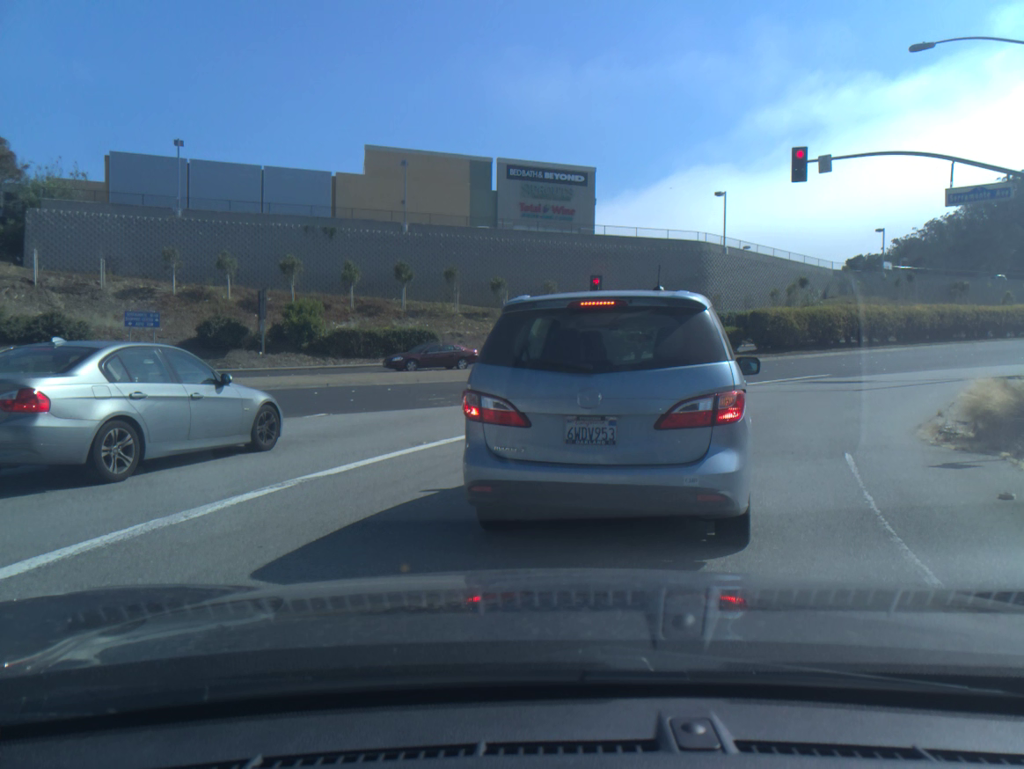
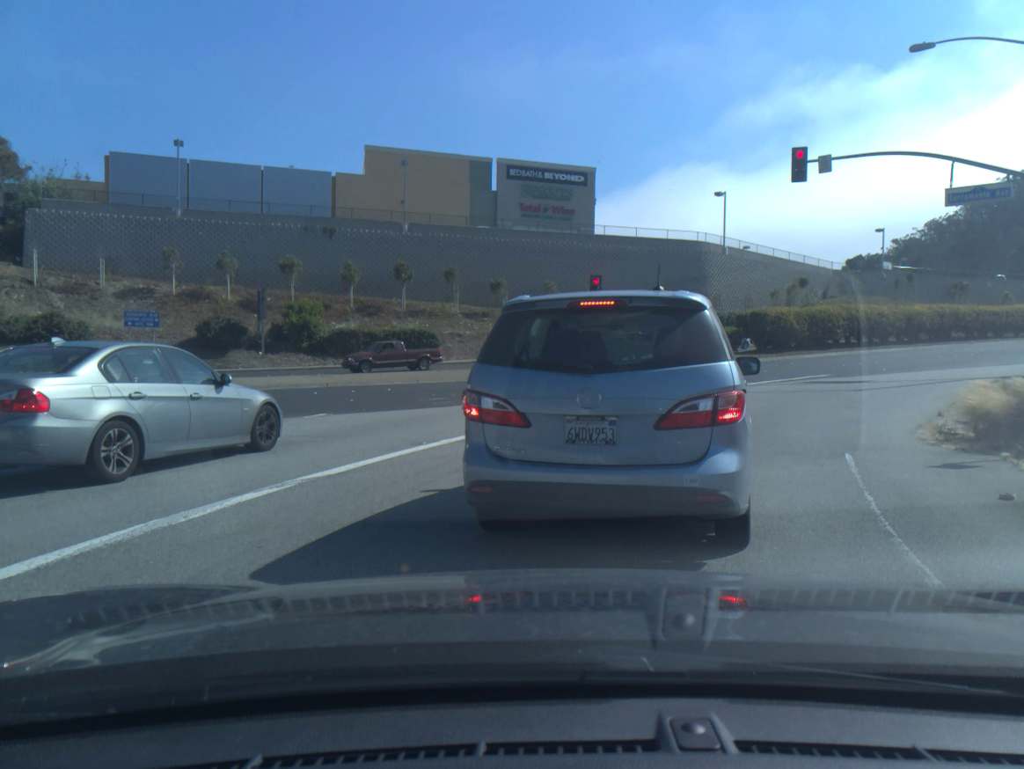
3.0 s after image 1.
(0.0, 0.0) m; 0°
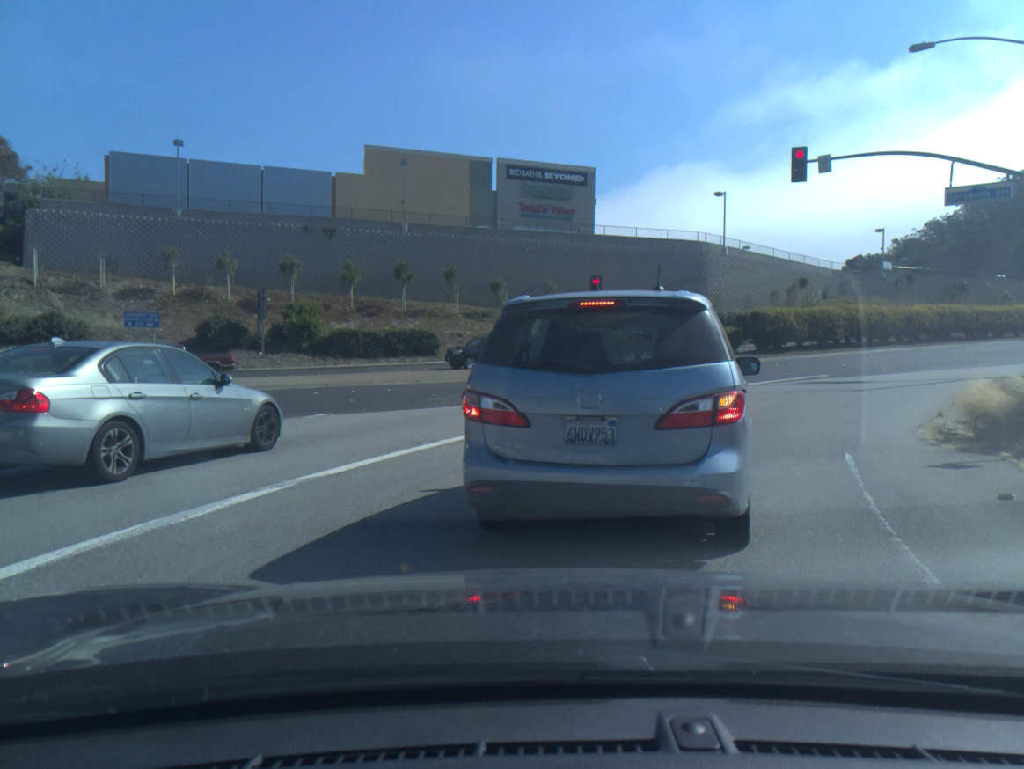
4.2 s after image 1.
(0.0, 0.0) m; 0°
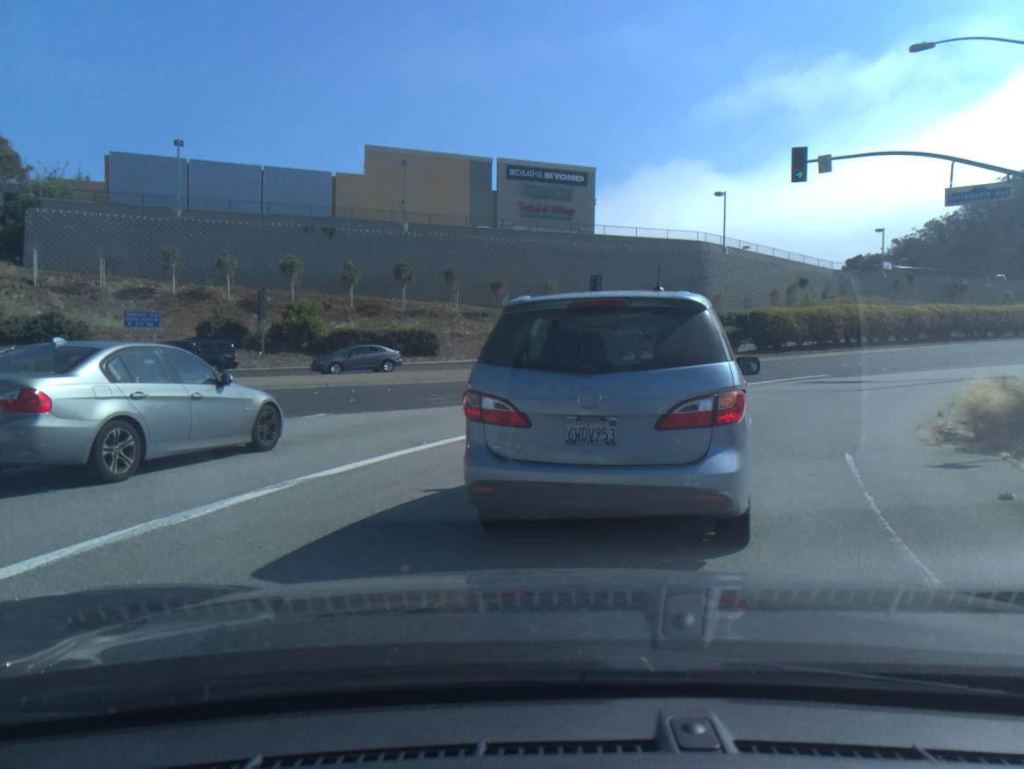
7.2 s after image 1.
(0.0, 0.0) m; 0°
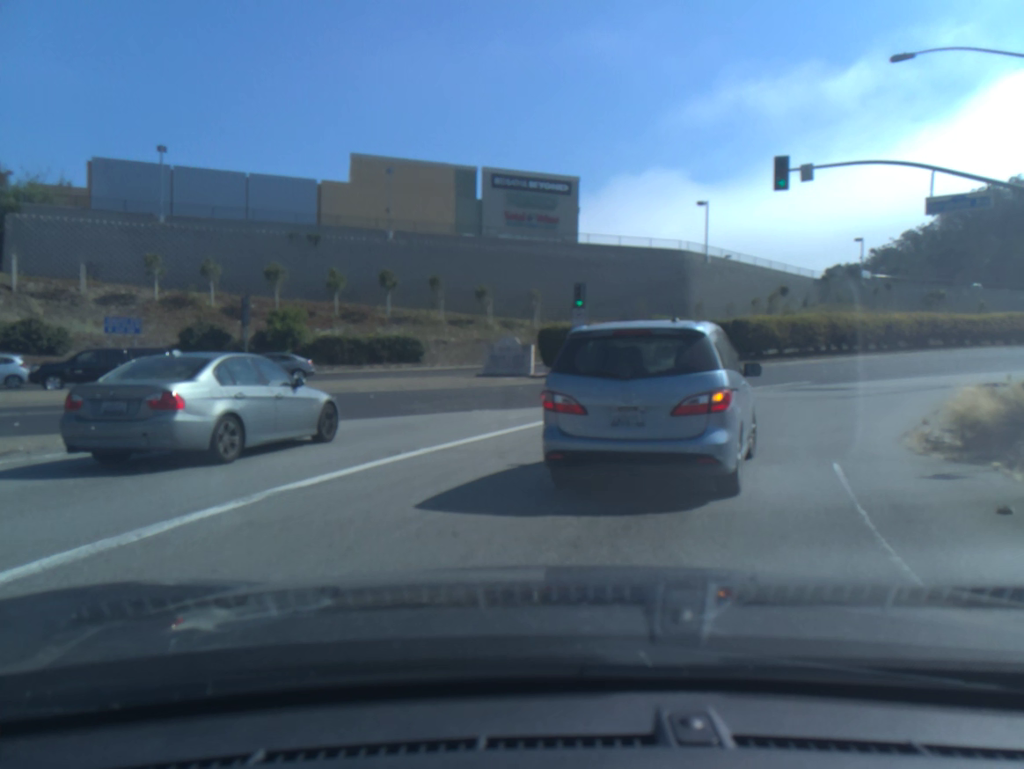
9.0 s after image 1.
(0.0, +0.2) m; +1°
